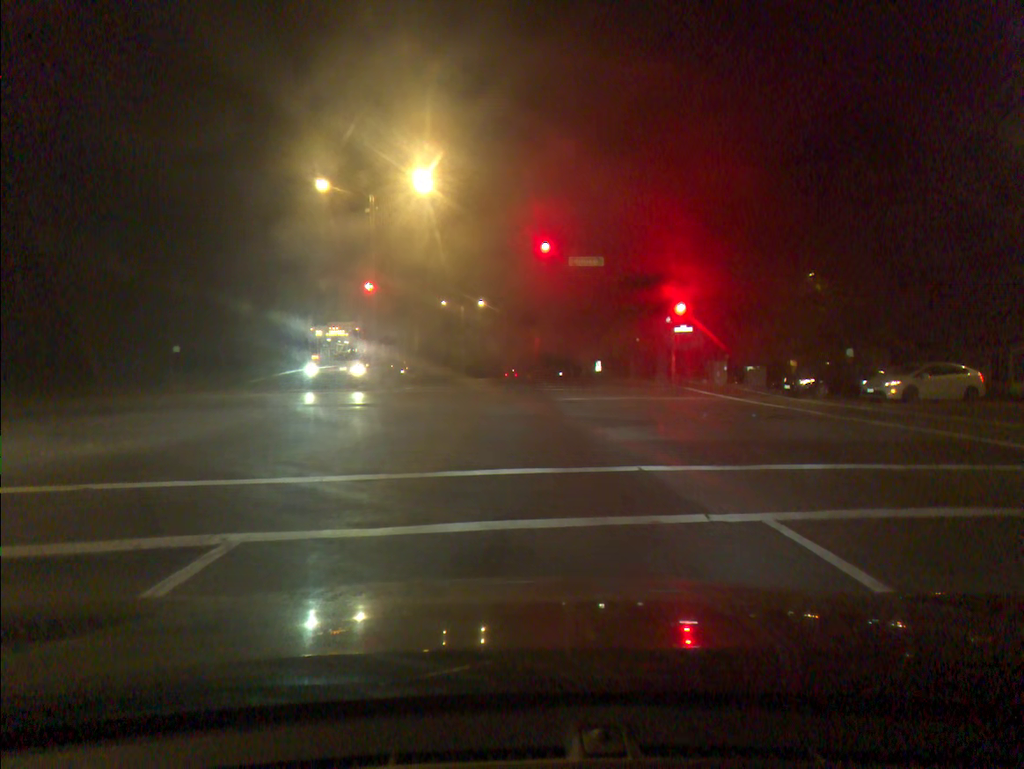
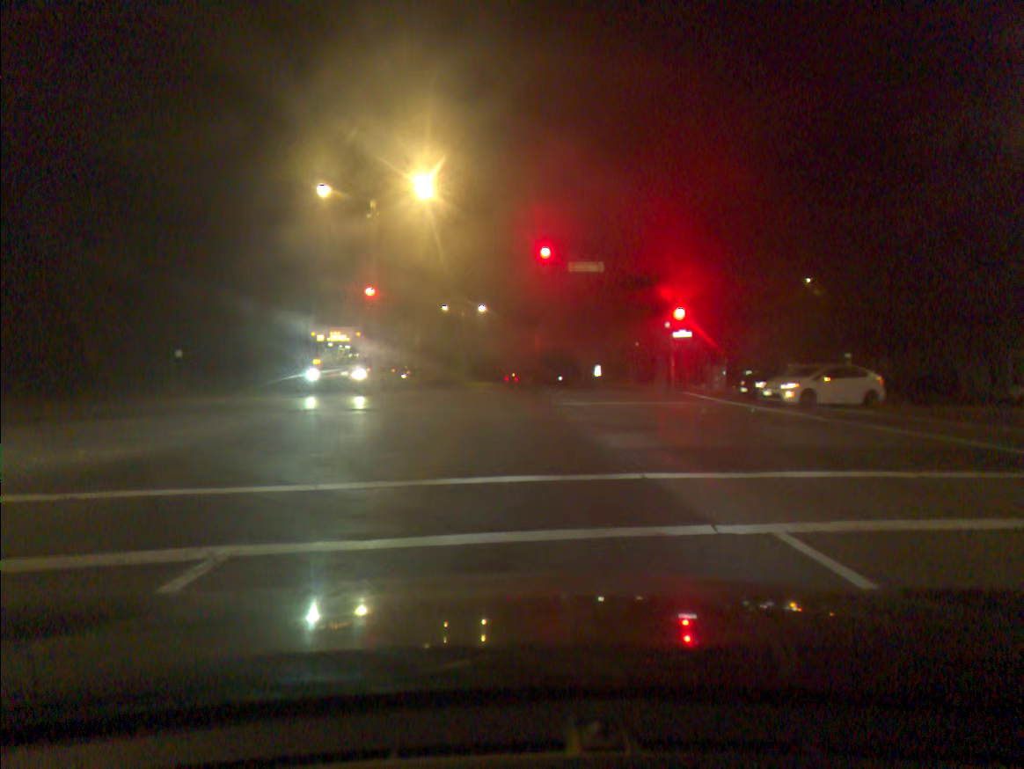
(0.0, +0.3) m; 0°
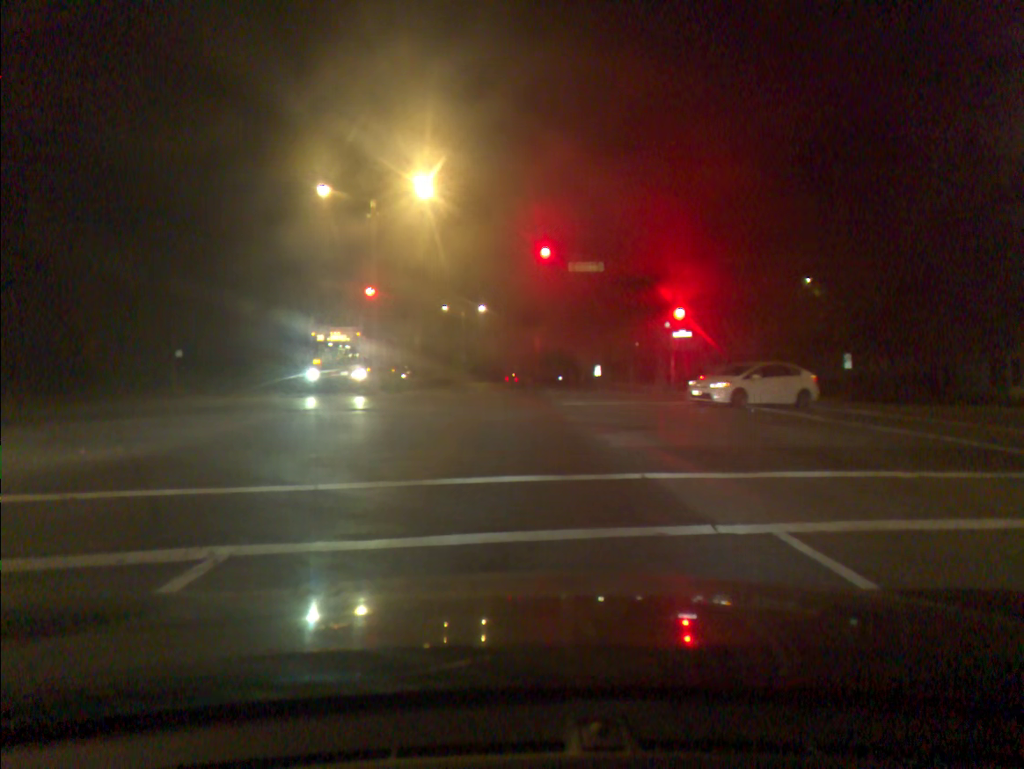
(0.0, 0.0) m; 0°
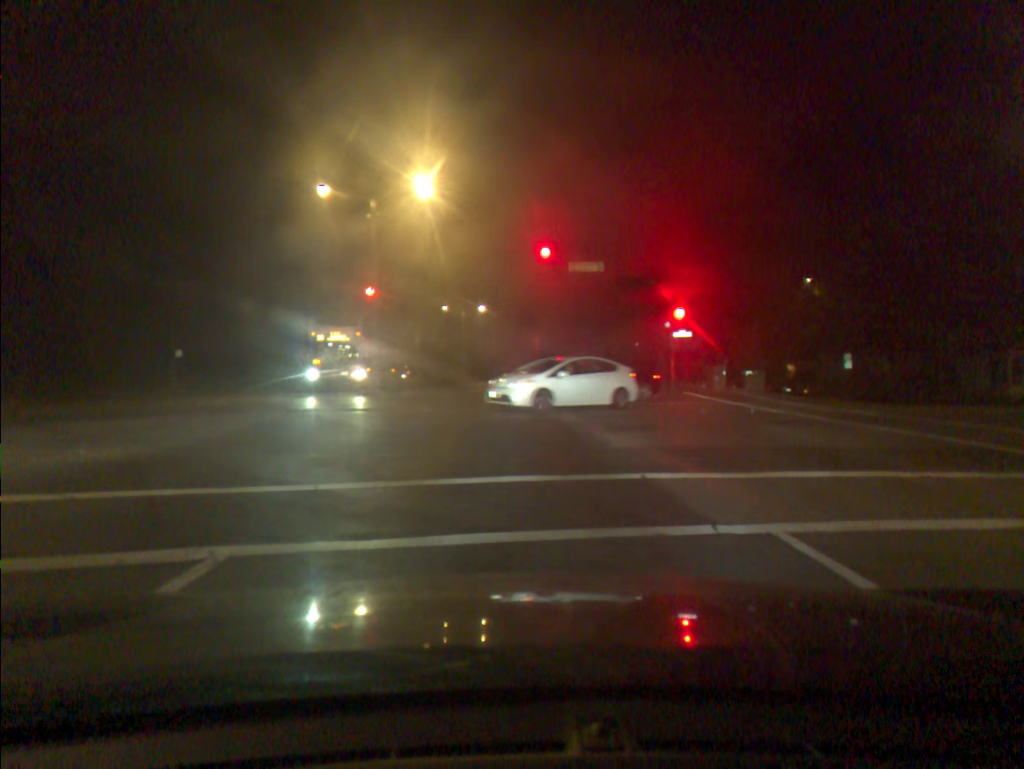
(0.0, 0.0) m; 0°
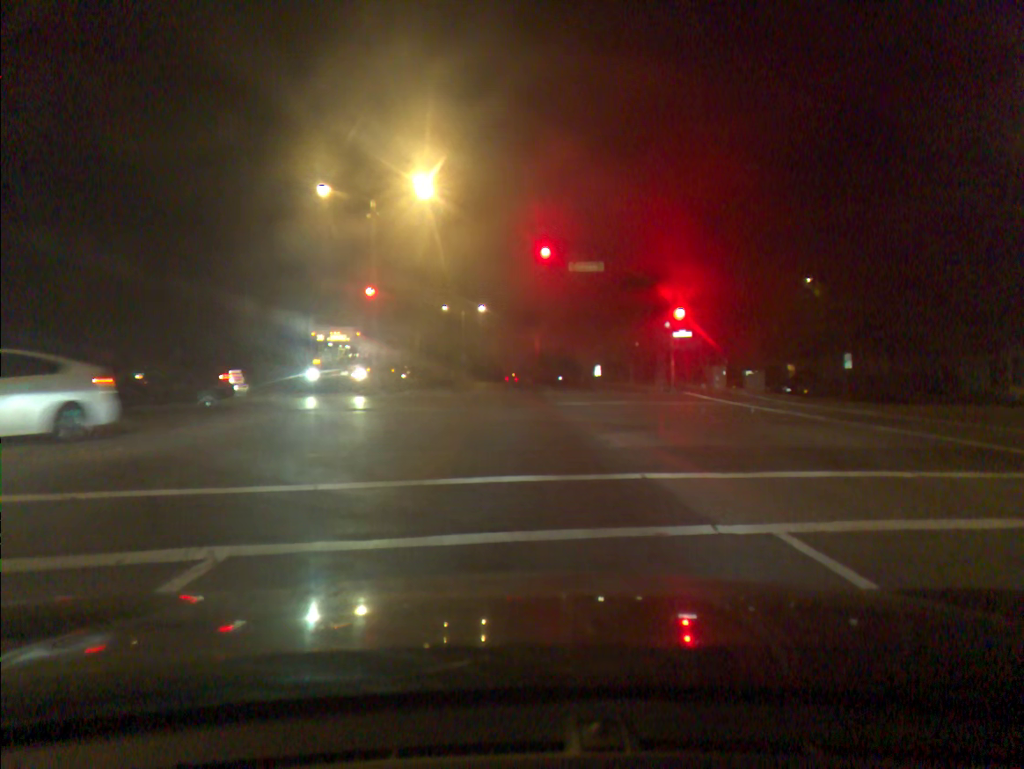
(0.0, 0.0) m; 0°
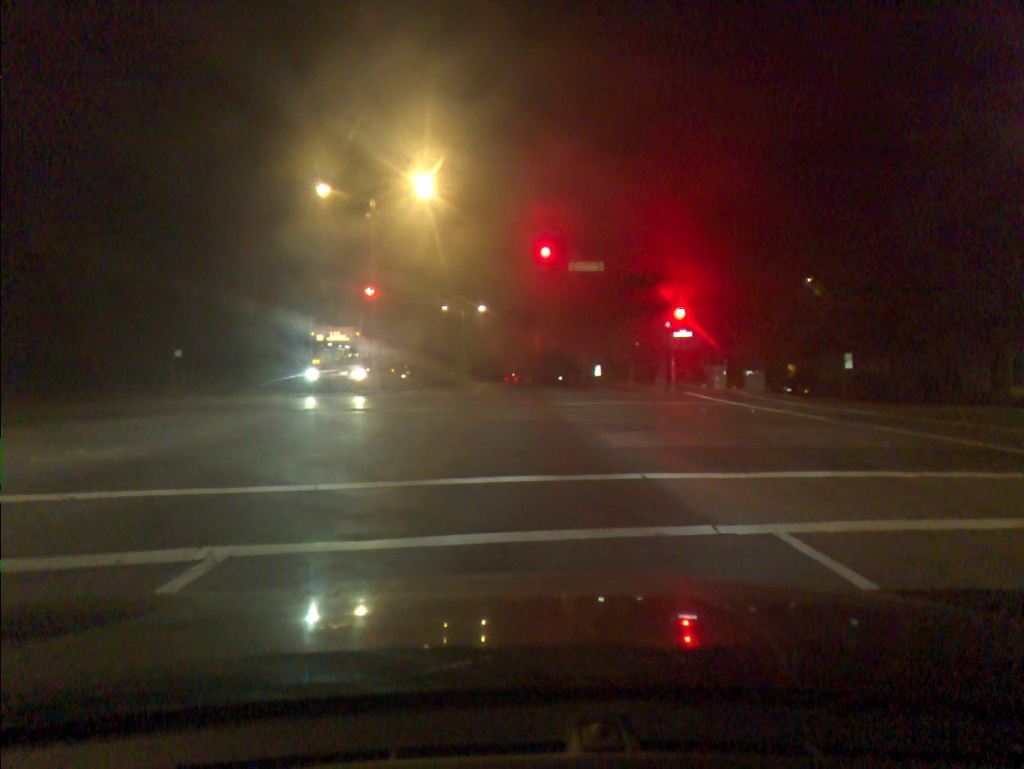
(0.0, +0.1) m; 0°
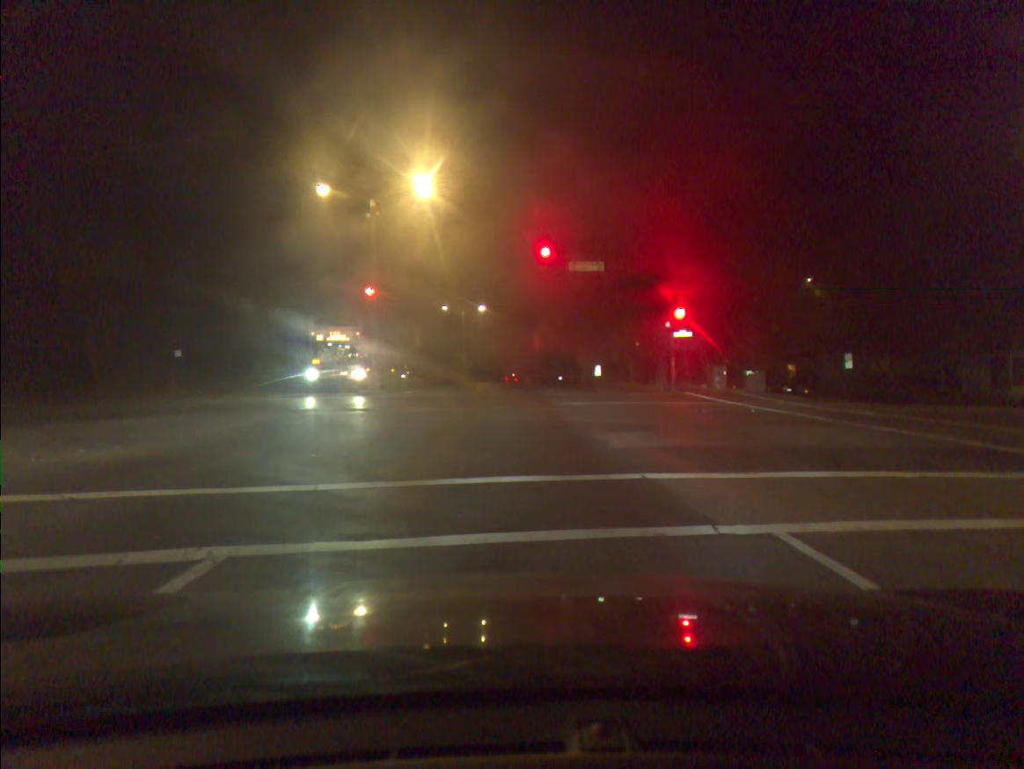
(0.0, 0.0) m; 0°
